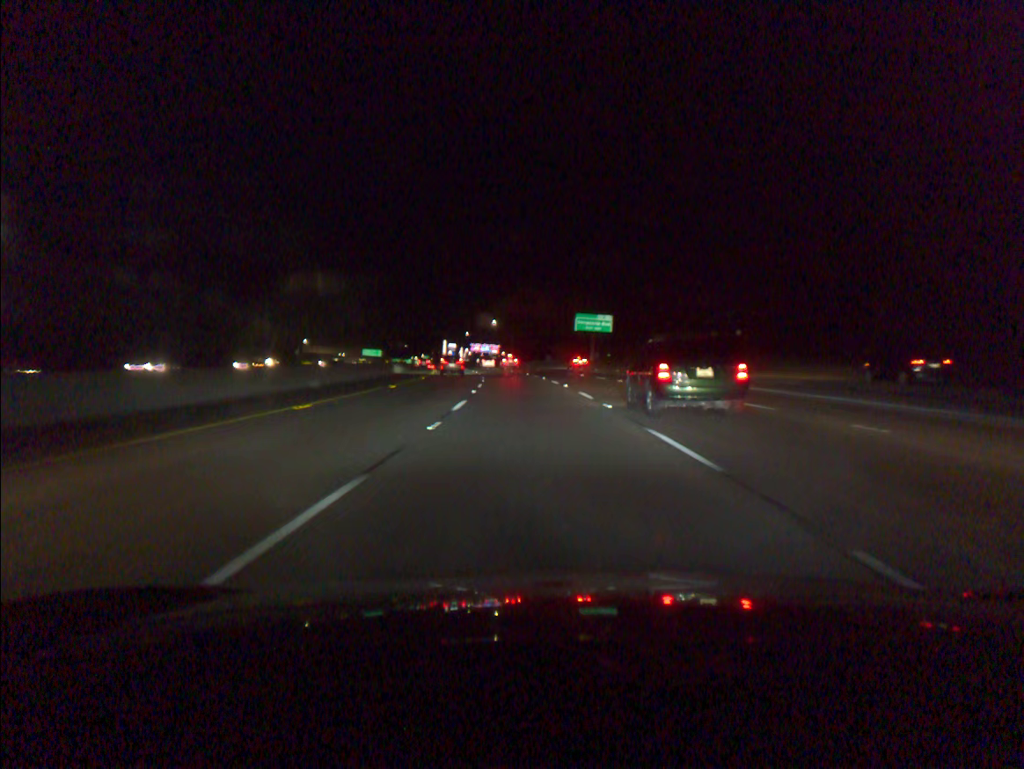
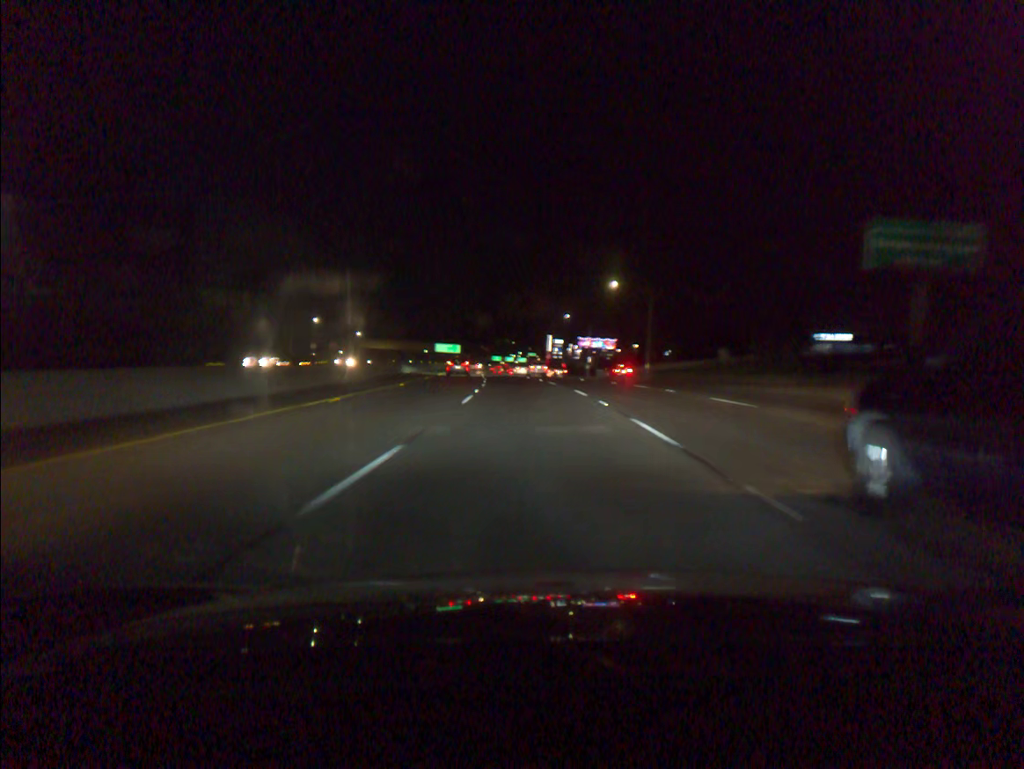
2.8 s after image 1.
(-5.8, +84.9) m; -8°
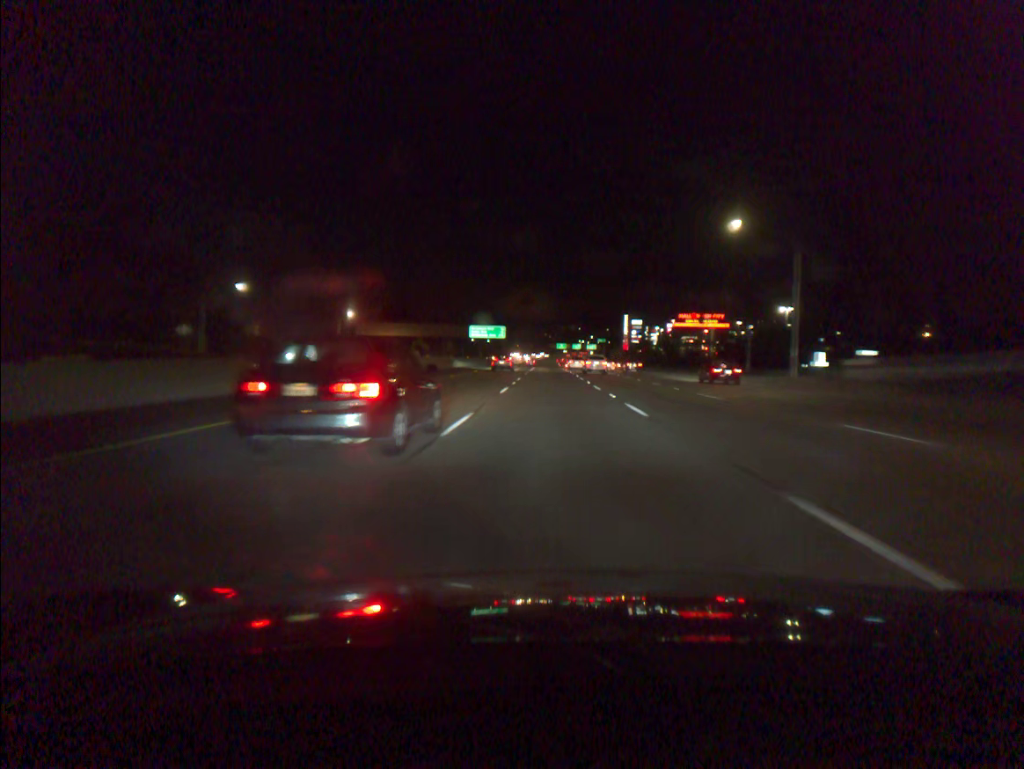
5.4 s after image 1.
(-4.4, +81.1) m; -5°
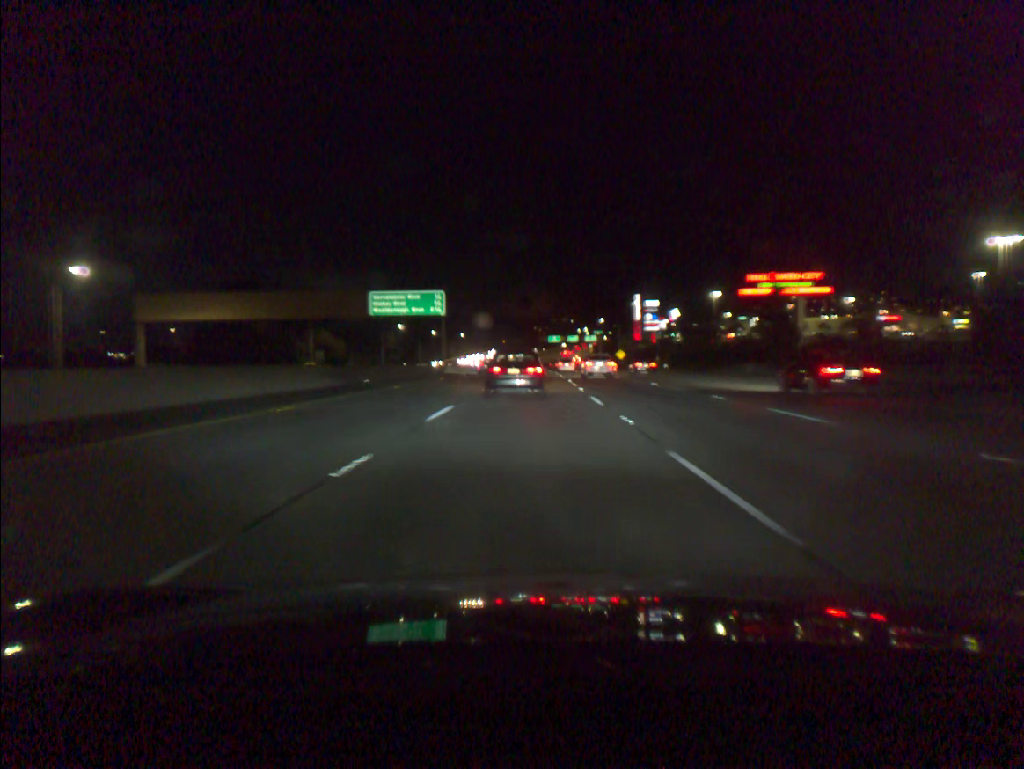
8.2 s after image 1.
(+1.1, +84.6) m; +1°
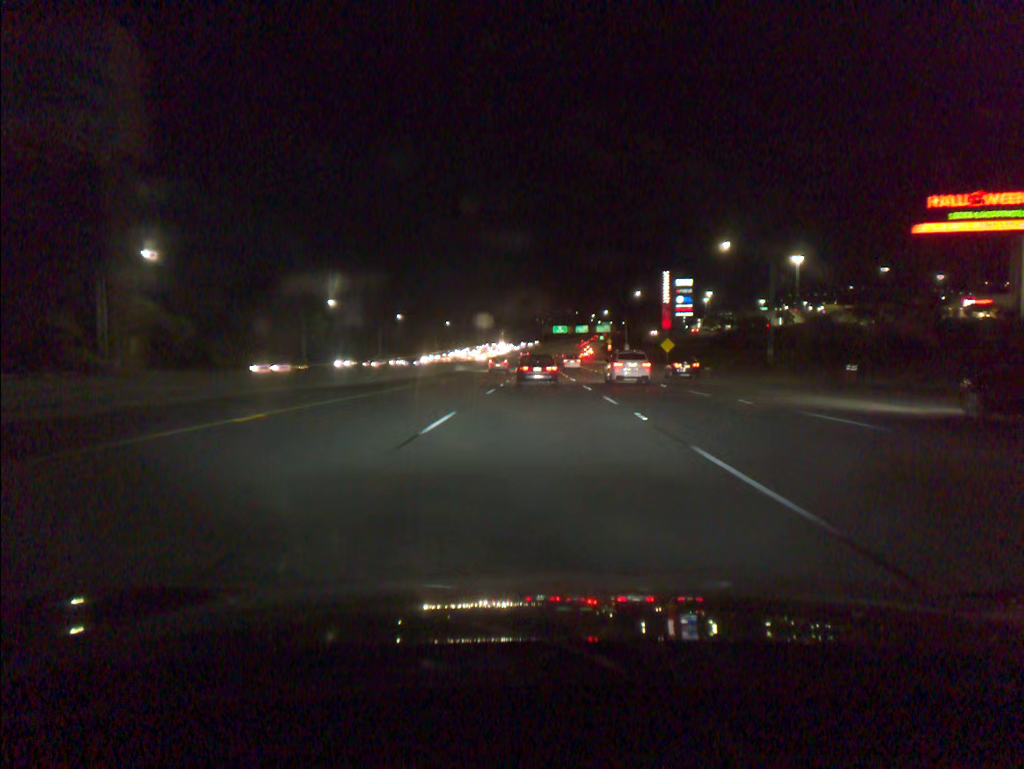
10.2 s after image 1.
(-0.4, +61.2) m; 0°
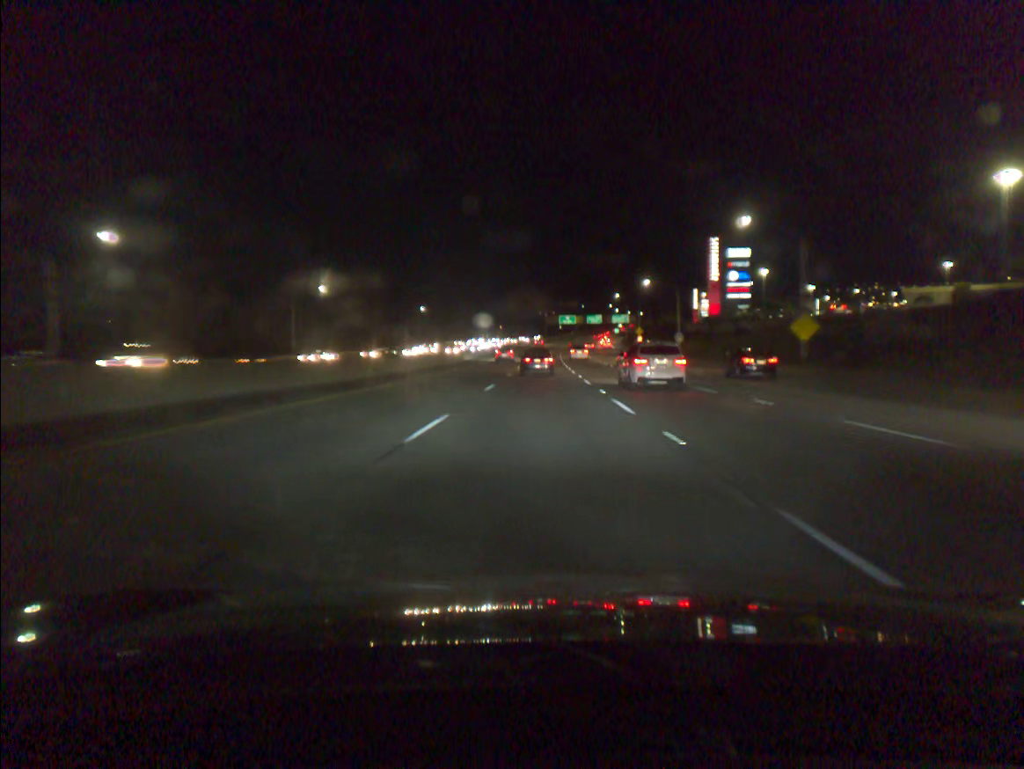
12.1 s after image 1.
(+0.1, +59.8) m; 0°
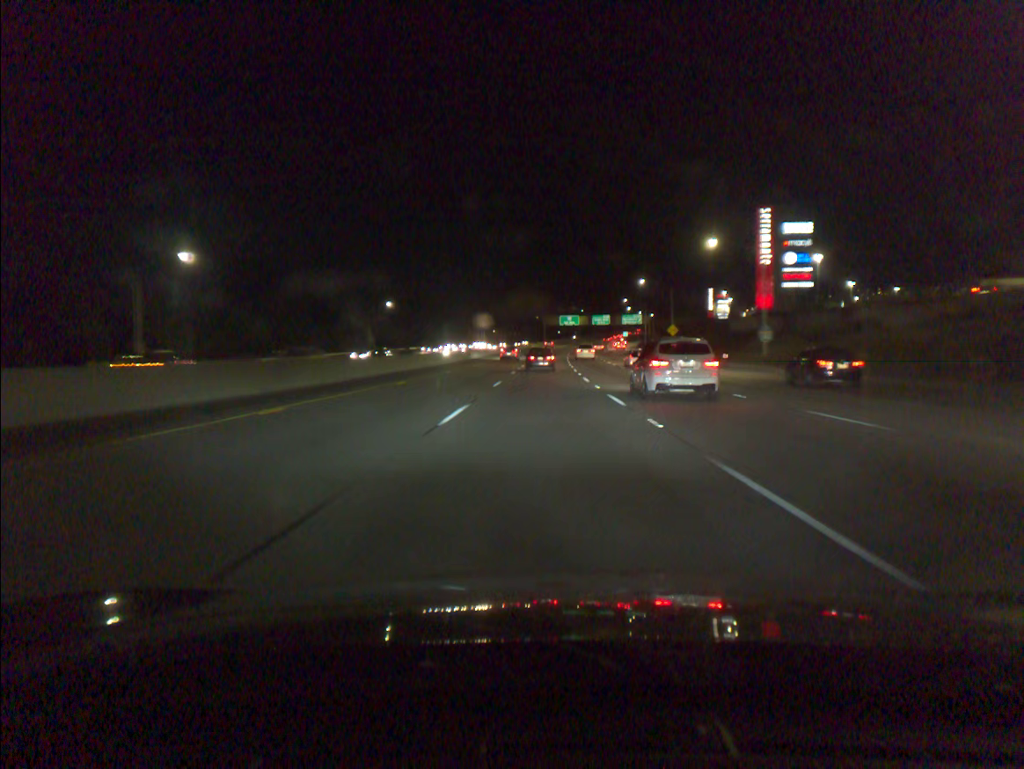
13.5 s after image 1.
(0.0, +41.4) m; 0°
